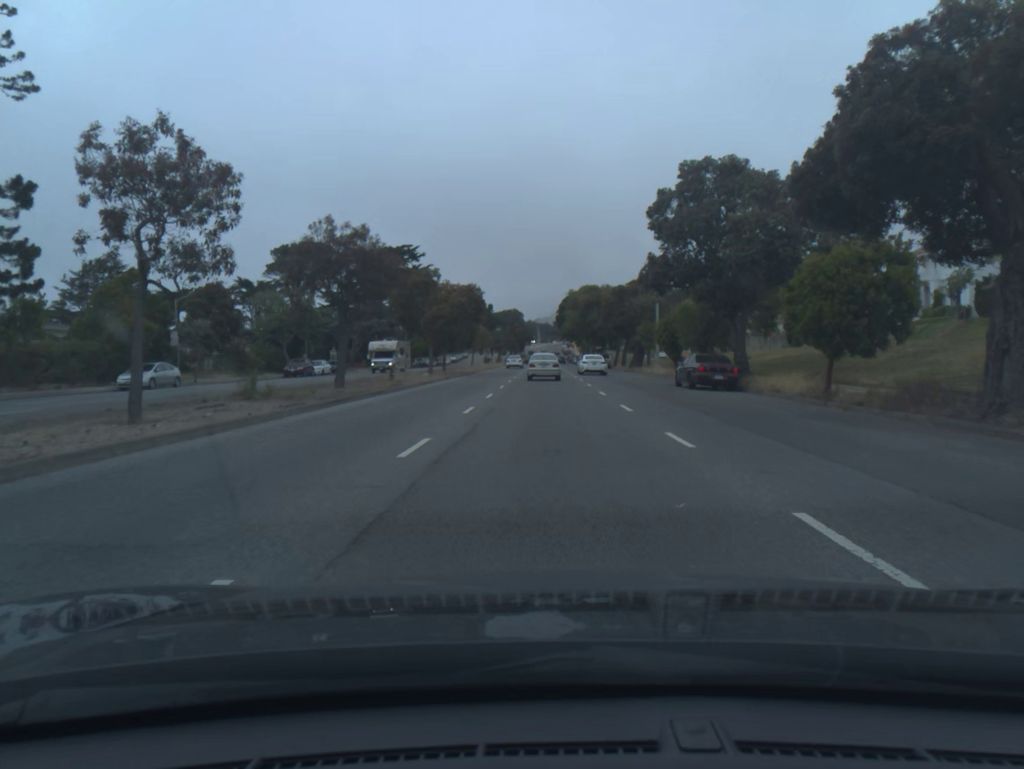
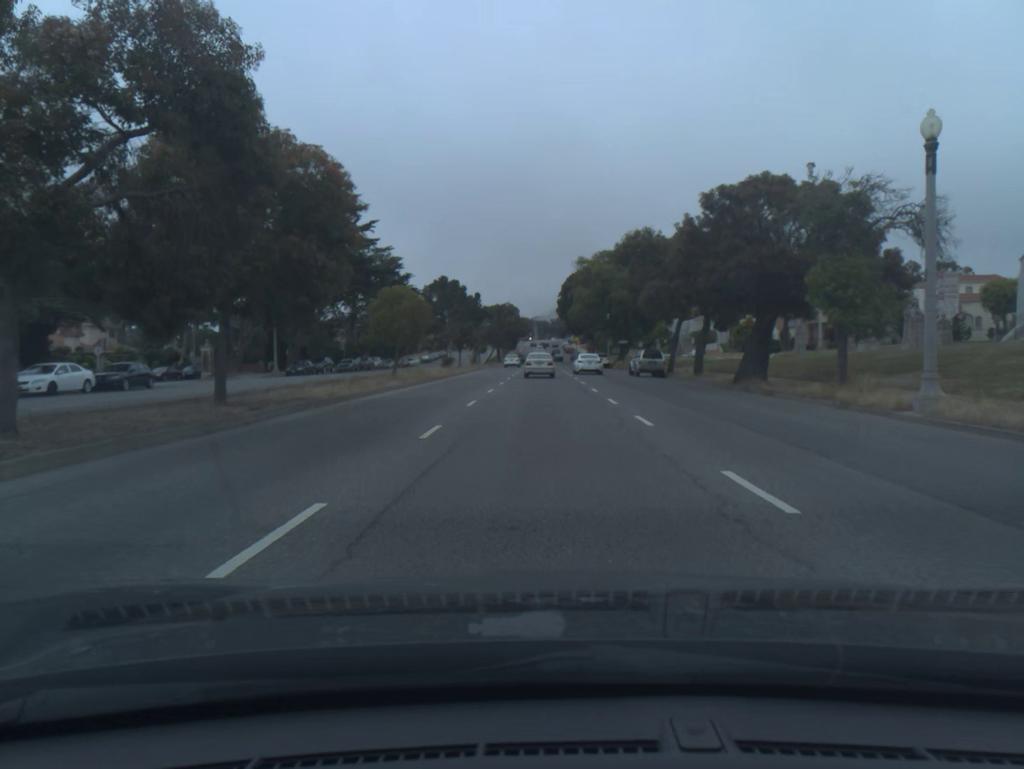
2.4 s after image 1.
(+0.1, +41.1) m; 0°
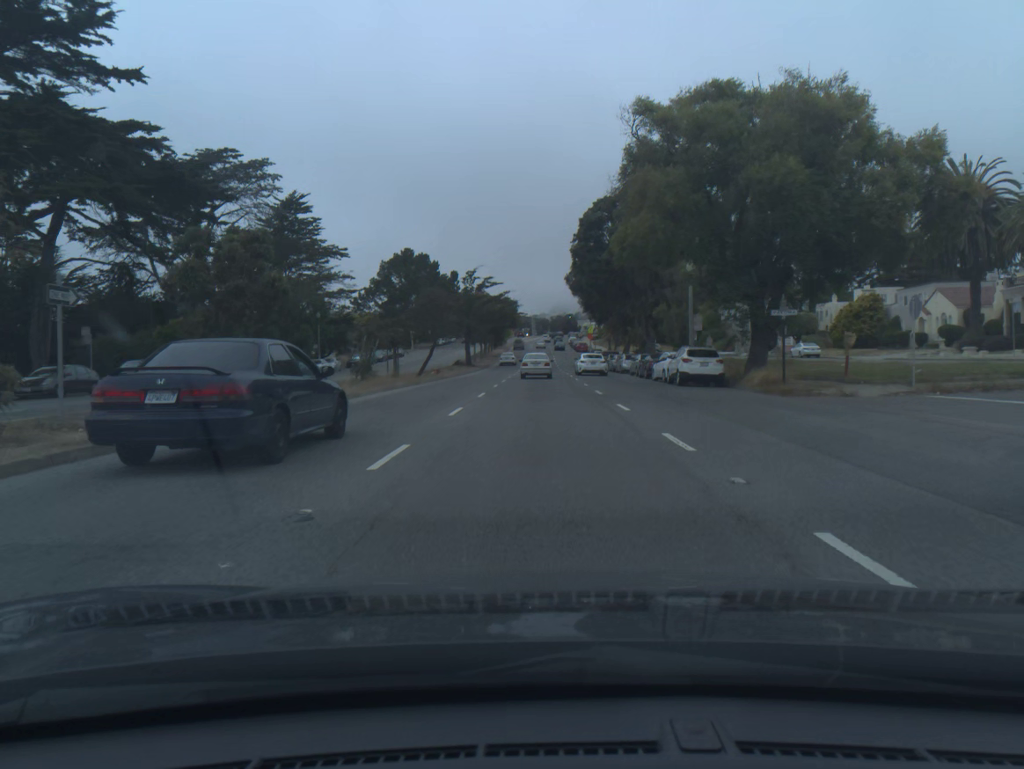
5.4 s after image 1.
(0.0, +53.4) m; 0°
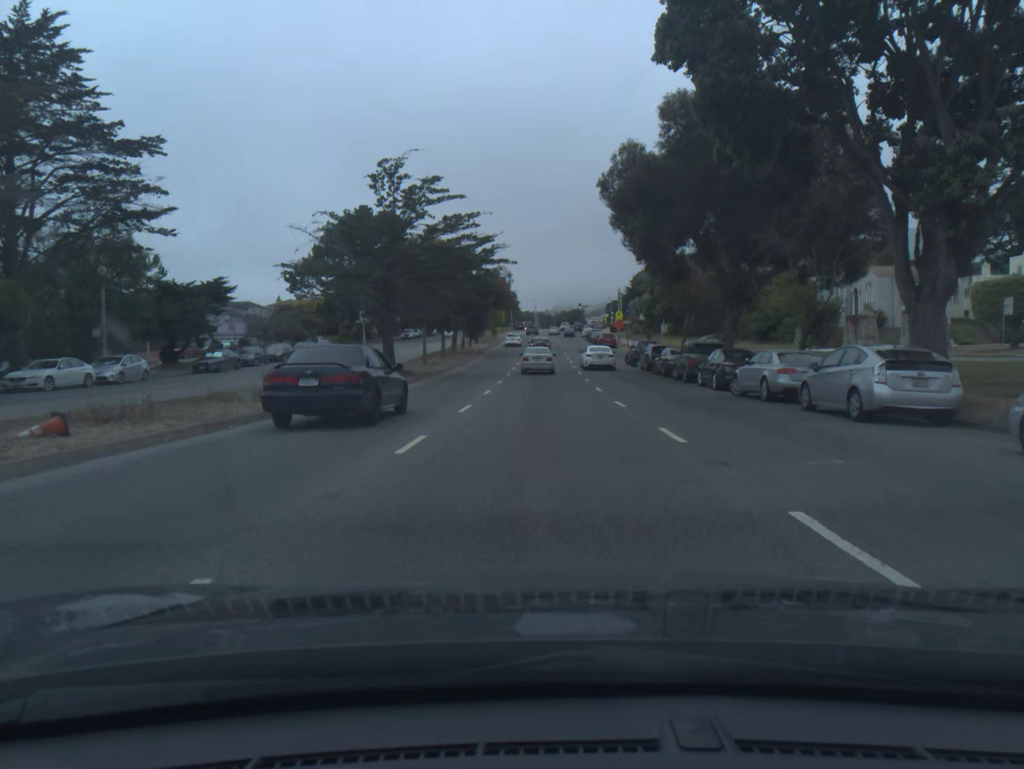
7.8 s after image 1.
(-0.2, +42.7) m; 0°
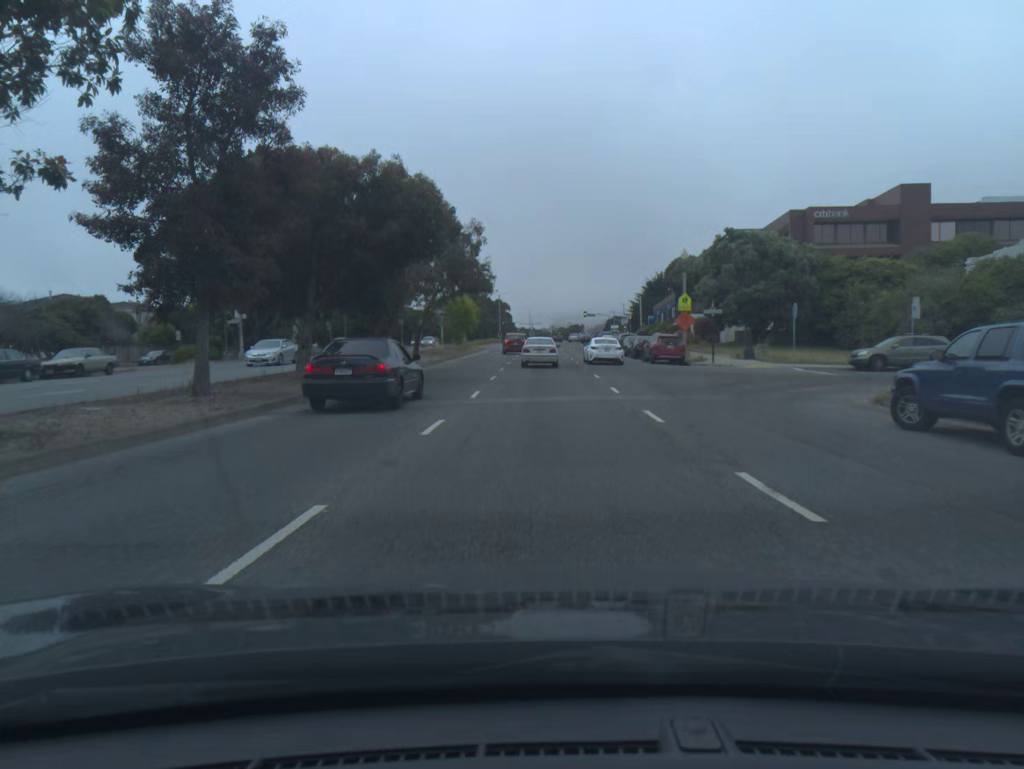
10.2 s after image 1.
(0.0, +41.7) m; 0°
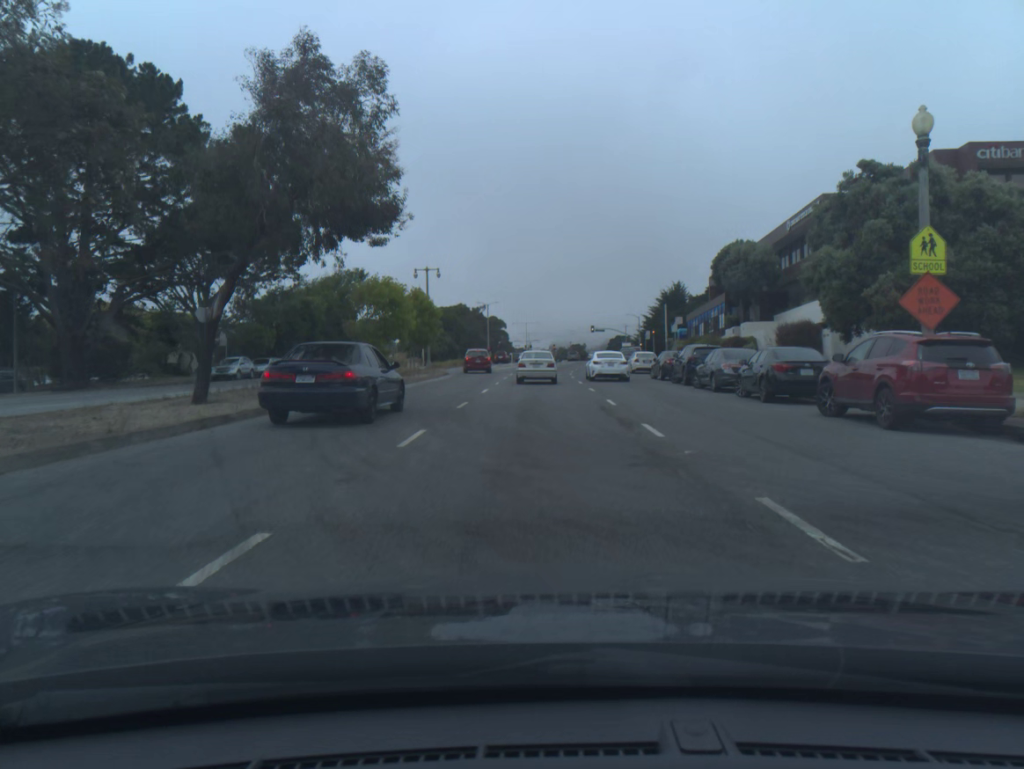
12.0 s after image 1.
(+0.1, +29.5) m; 0°
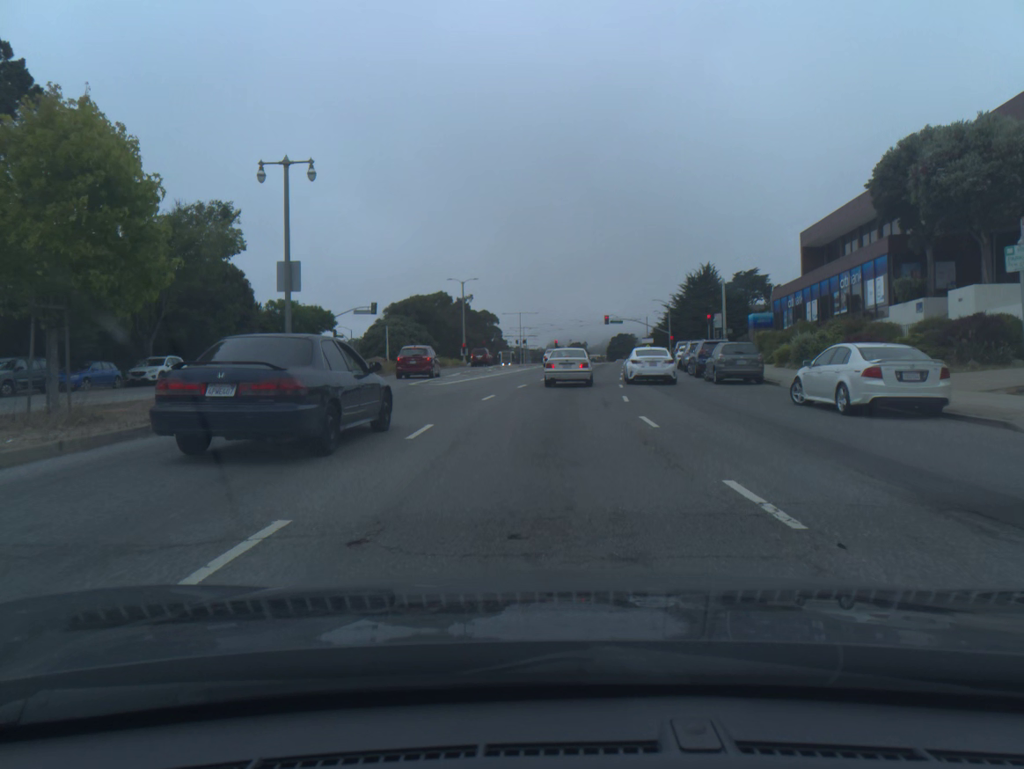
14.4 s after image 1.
(-0.1, +35.9) m; 0°
